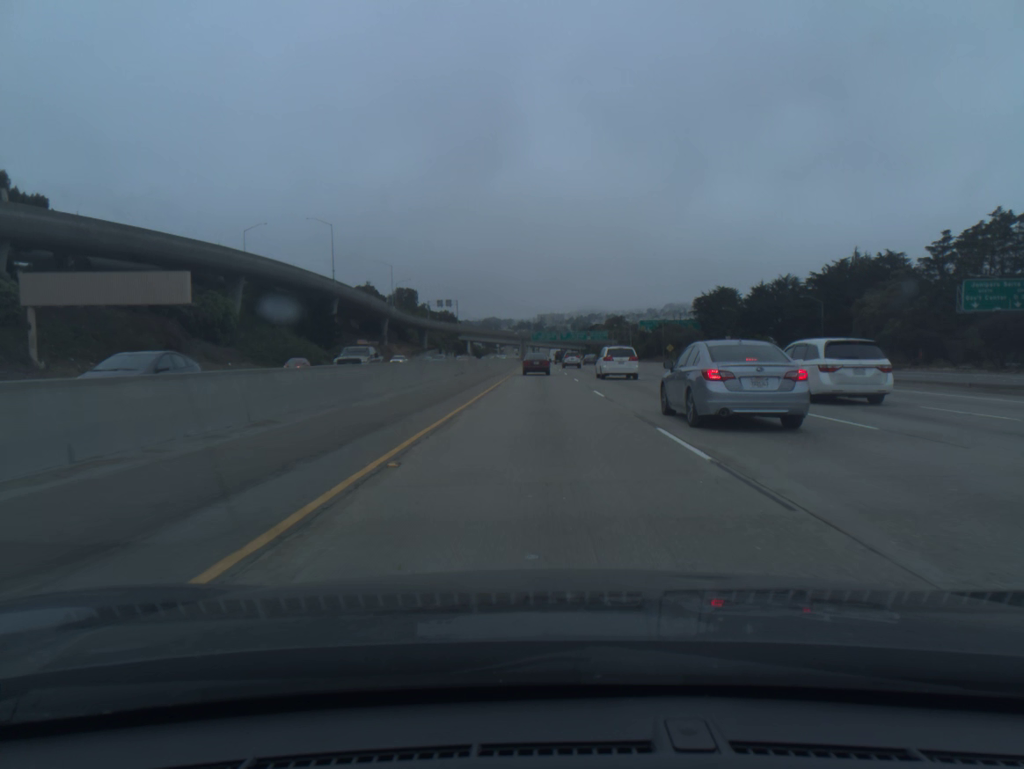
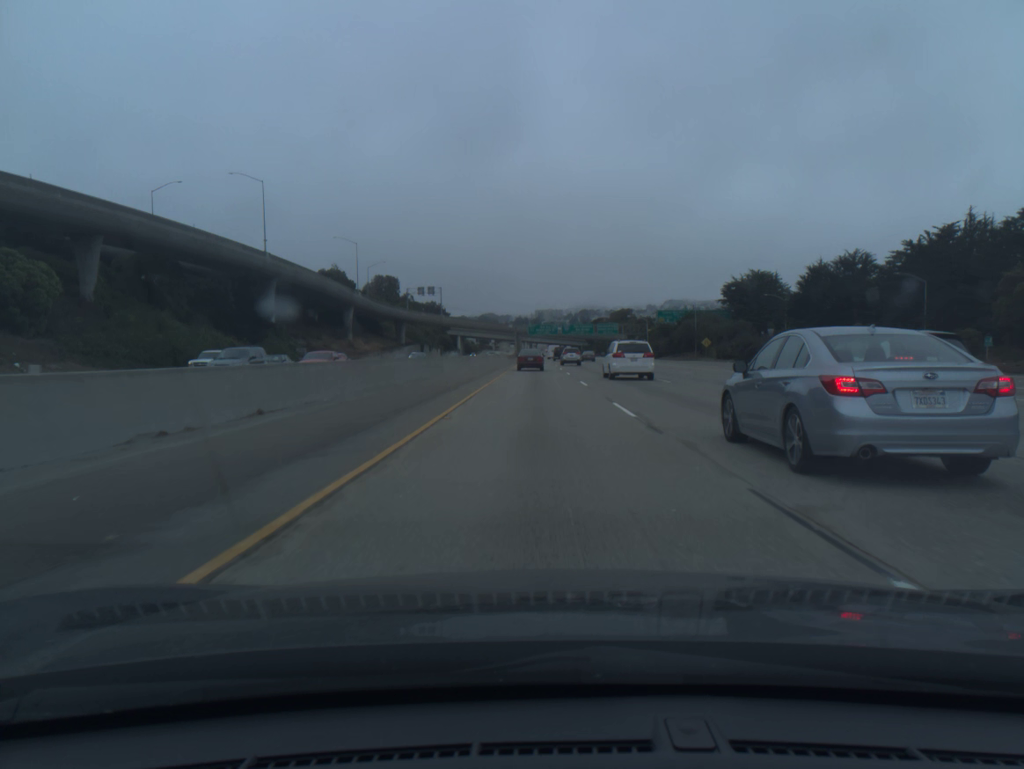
(+0.1, +38.0) m; 0°
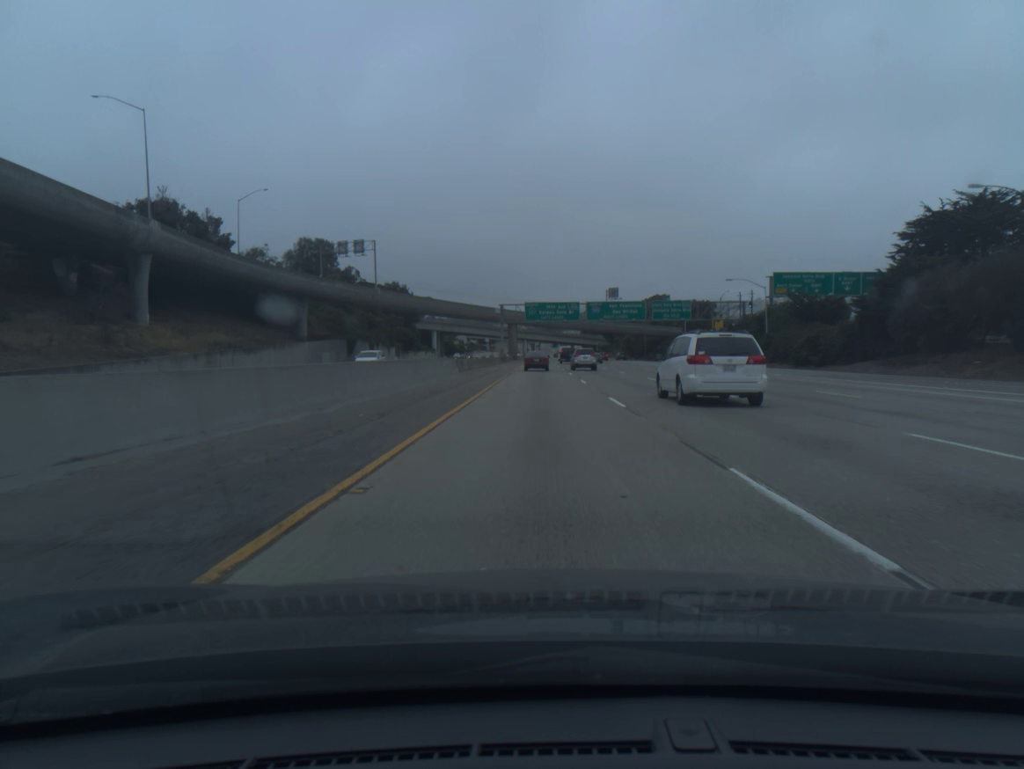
(-0.3, +95.2) m; 0°
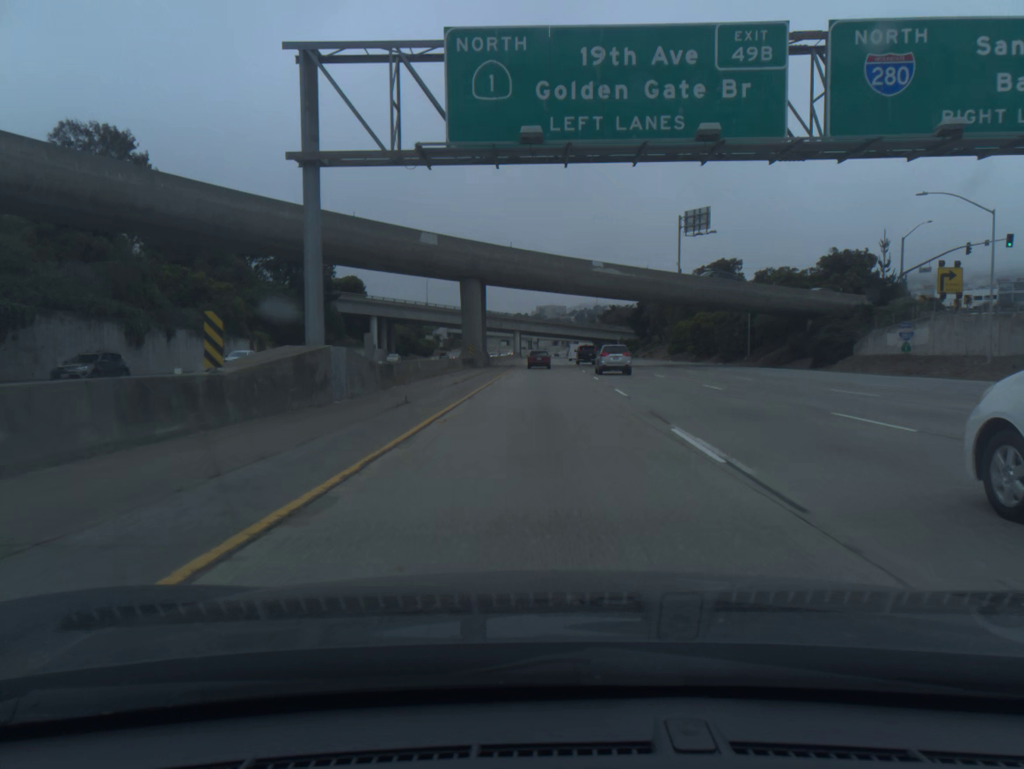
(+0.3, +95.5) m; 0°
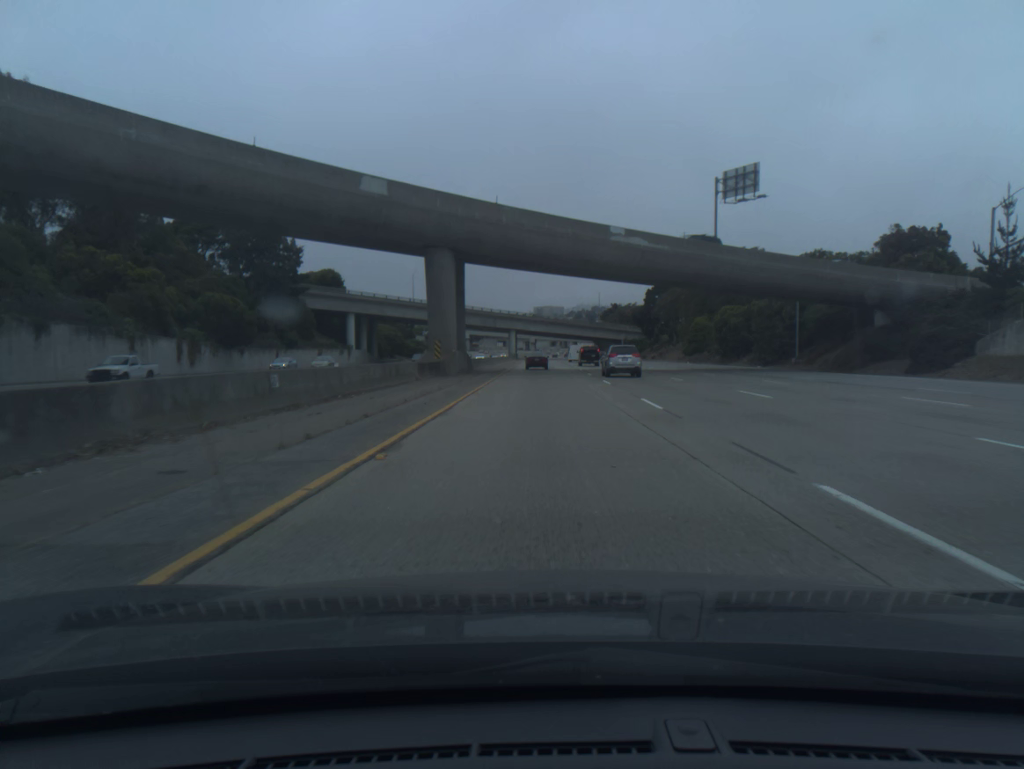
(0.0, +19.1) m; 0°
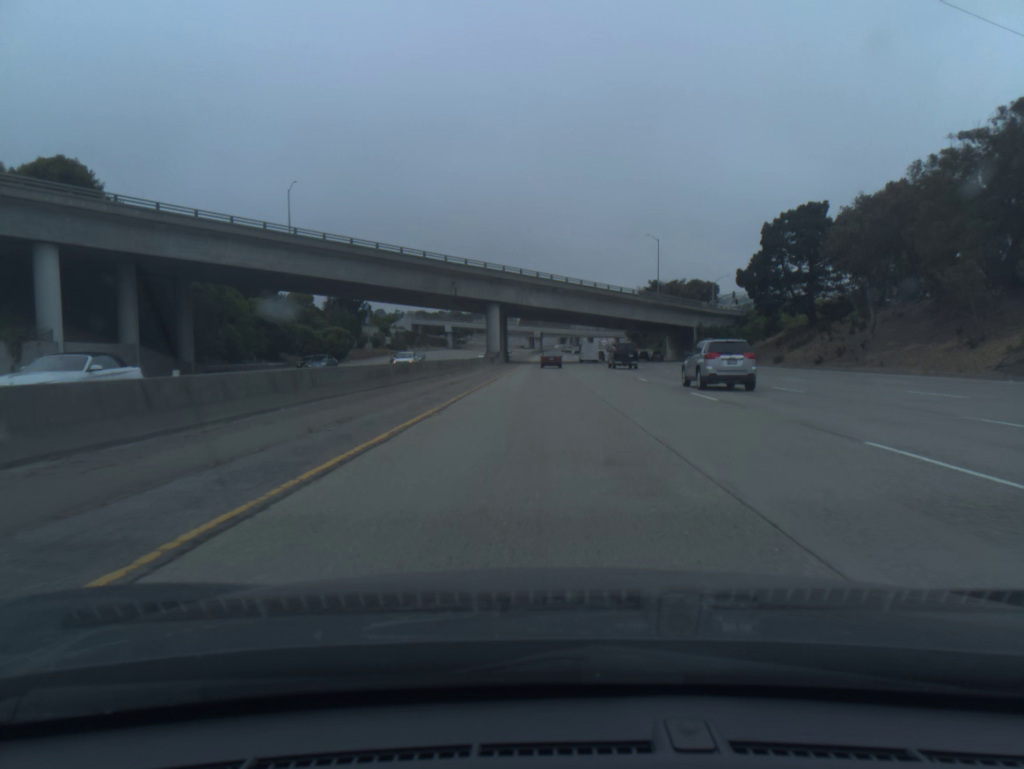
(-0.2, +96.0) m; 0°
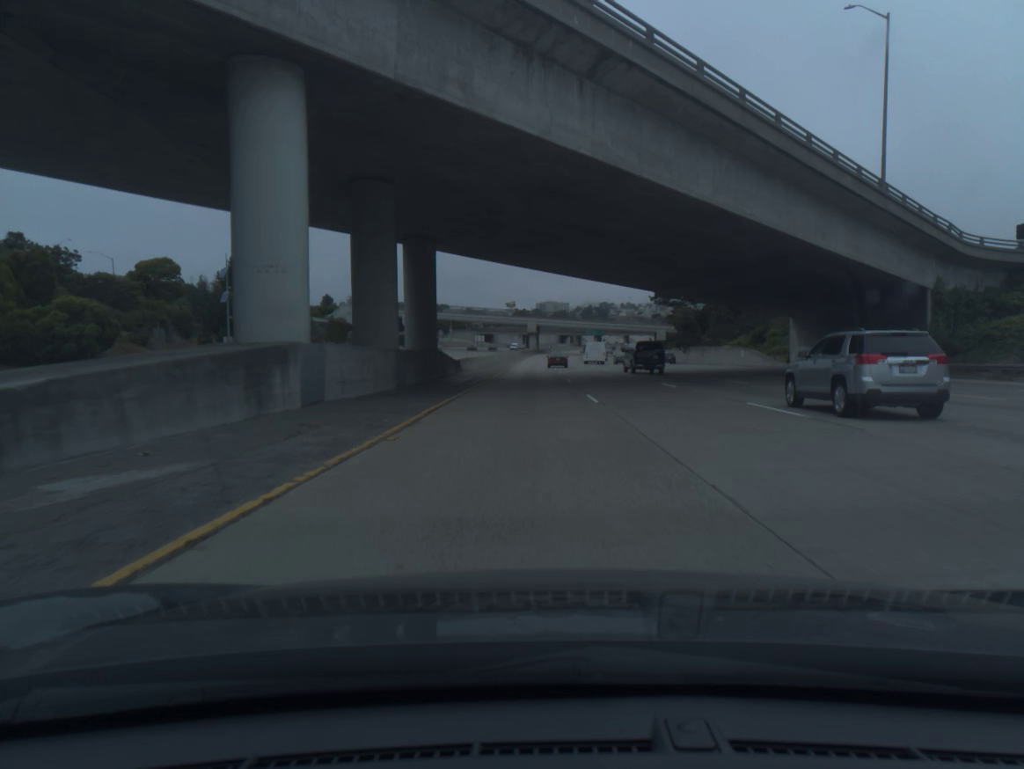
(+0.2, +77.4) m; 0°
